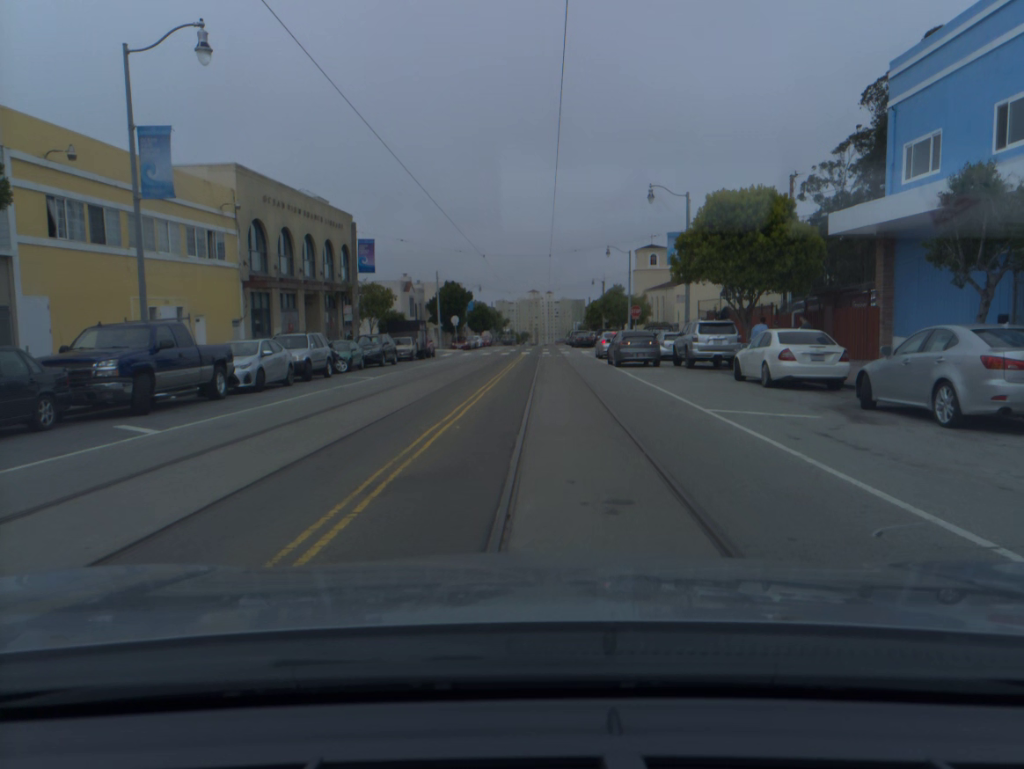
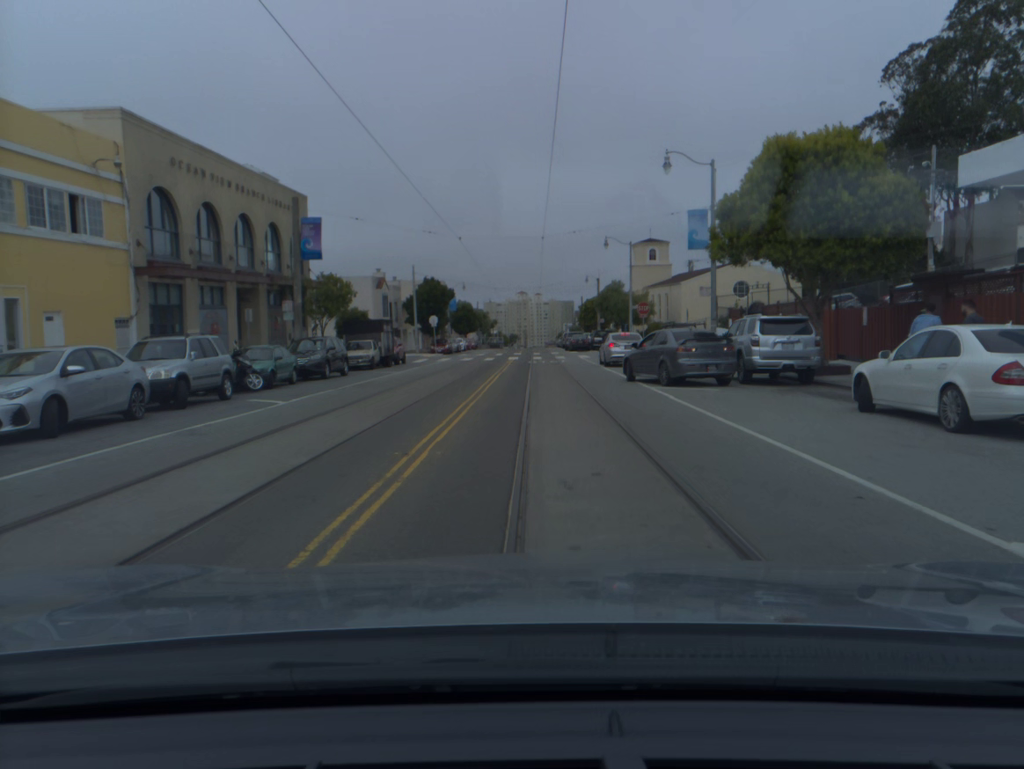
(+0.1, +8.8) m; +1°
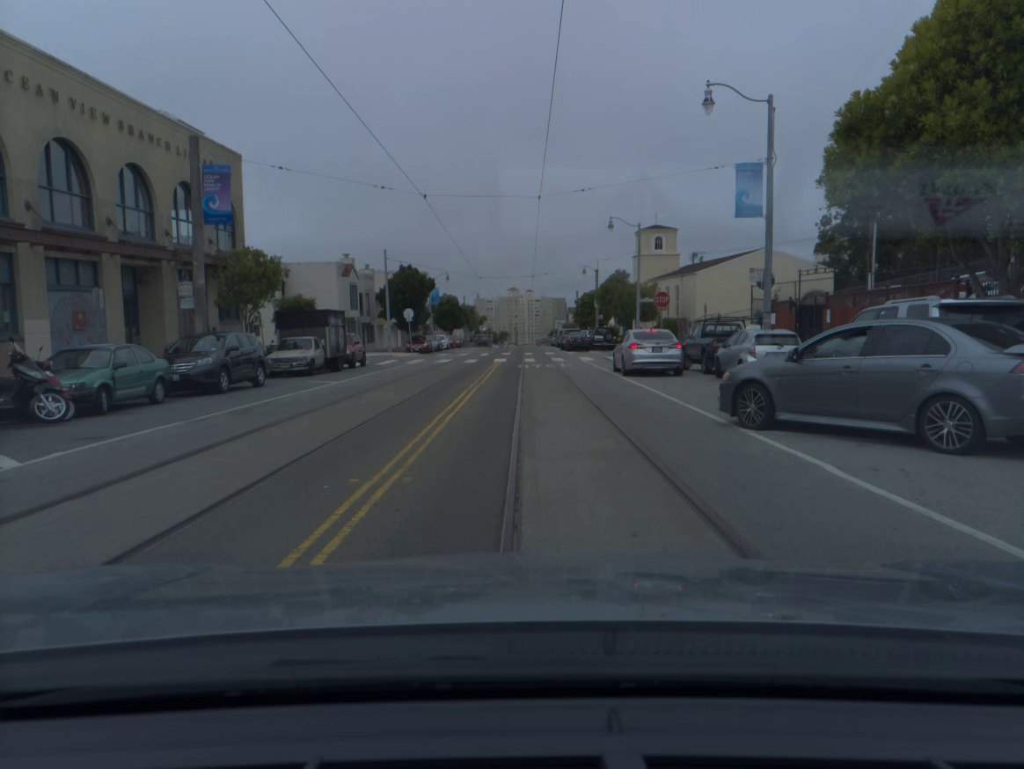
(+0.1, +9.3) m; +1°
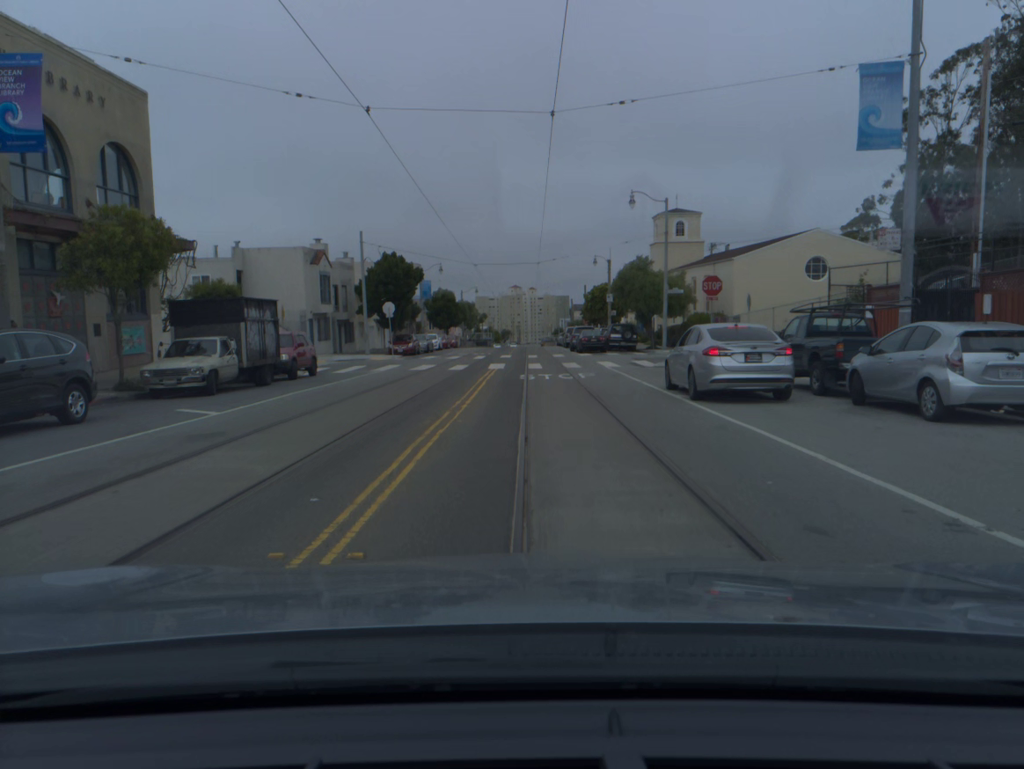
(0.0, +9.6) m; 0°
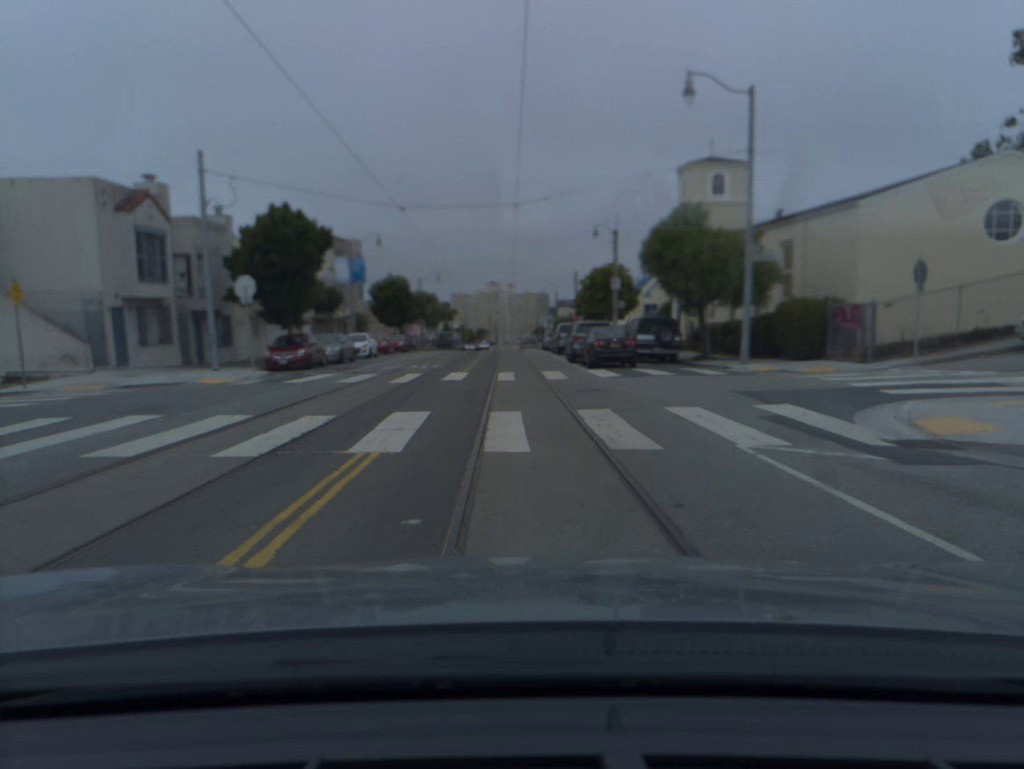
(+0.4, +21.5) m; +2°
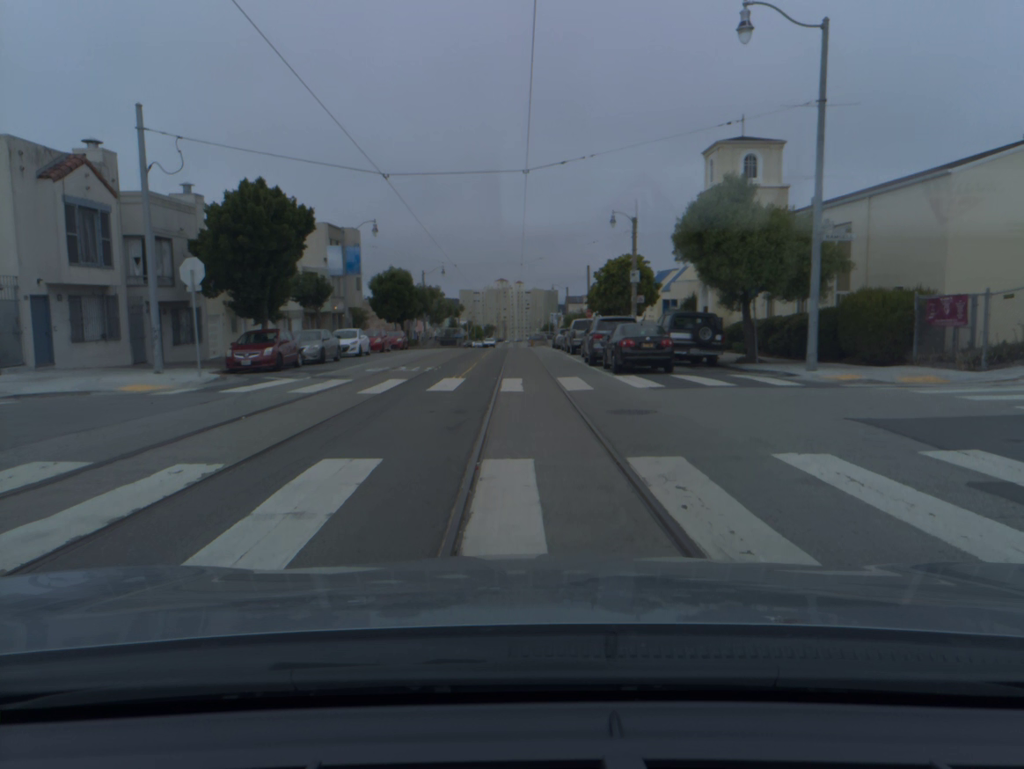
(-0.1, +5.5) m; -2°
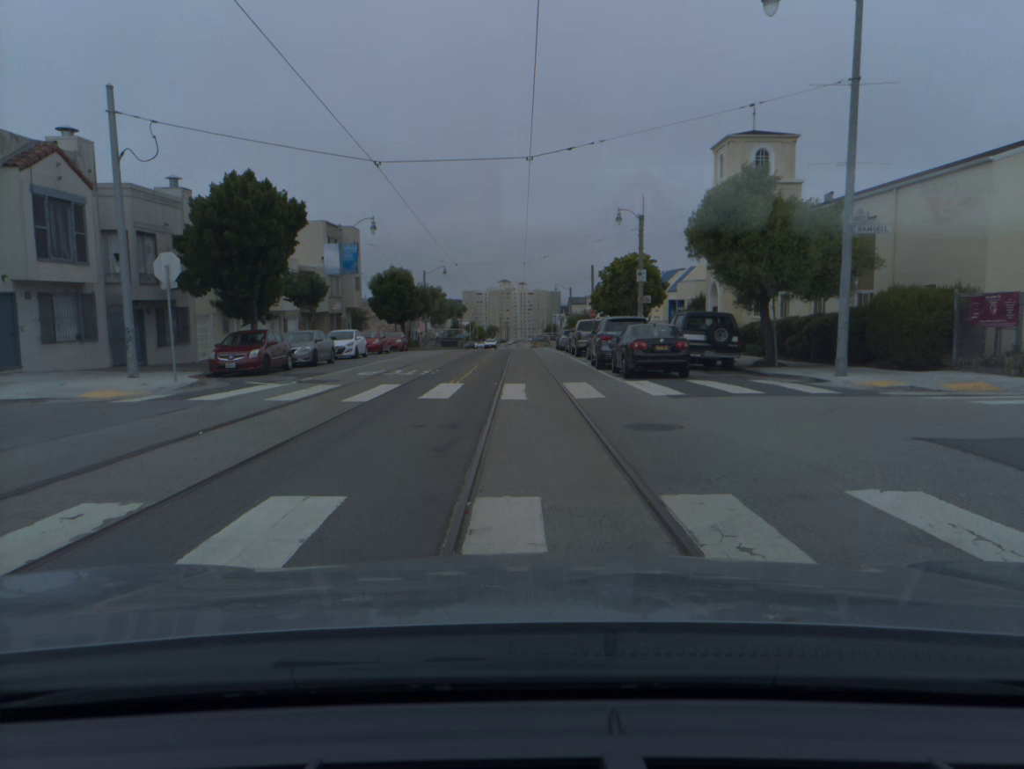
(0.0, +1.9) m; 0°
